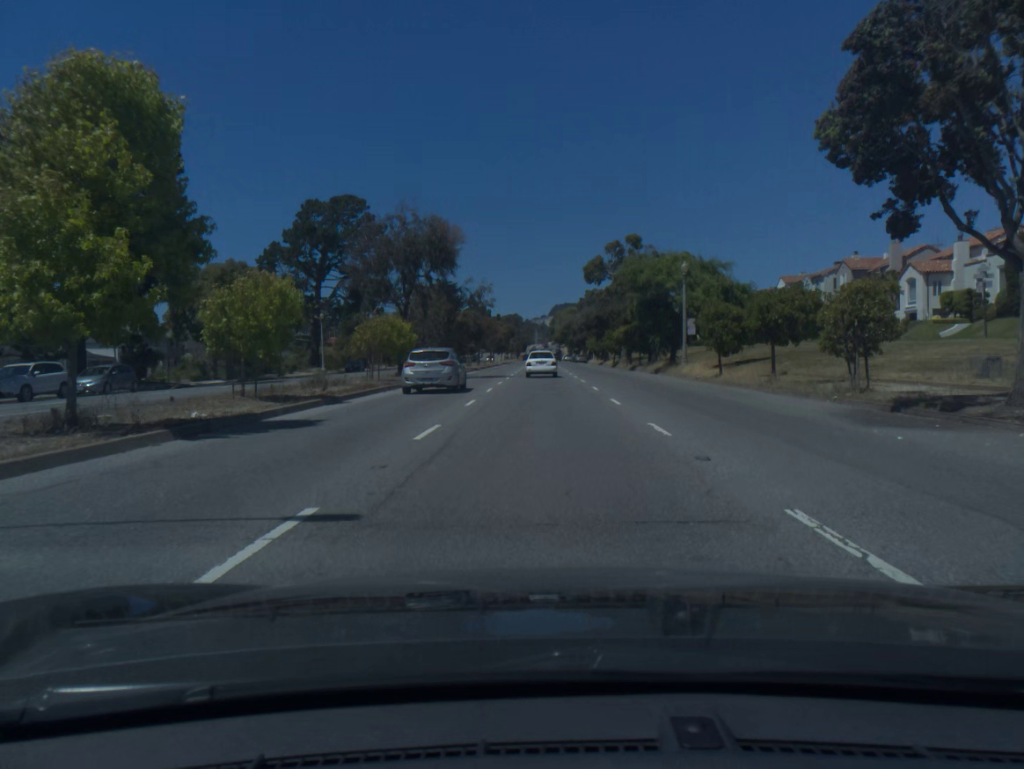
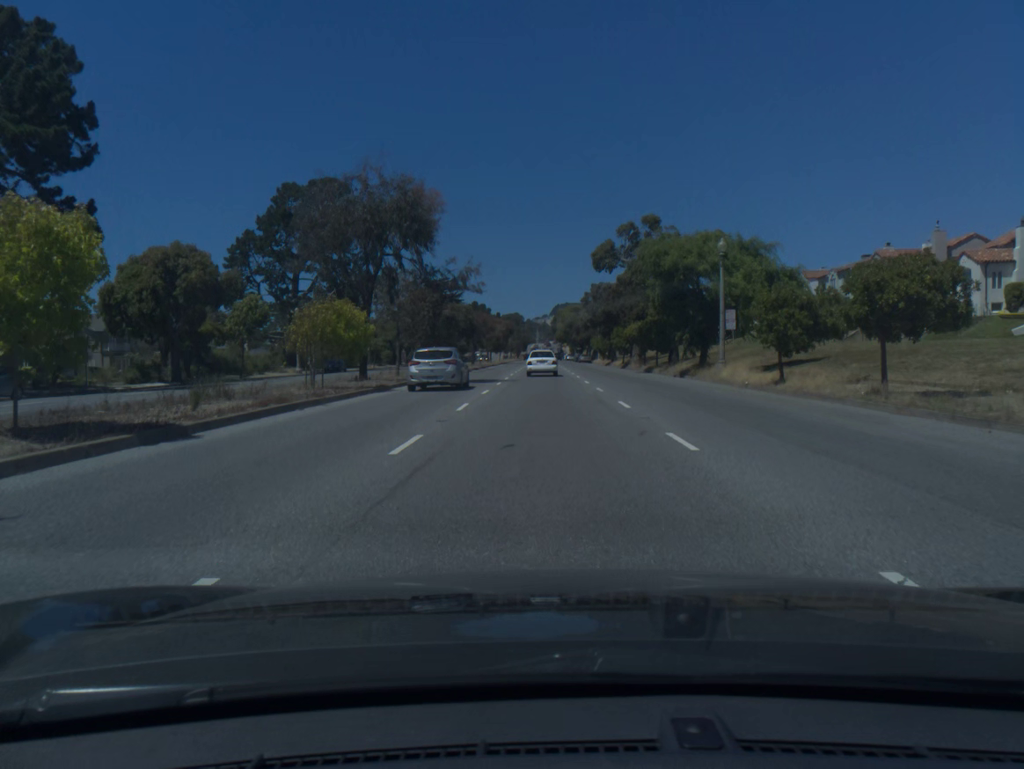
(0.0, +9.3) m; 0°
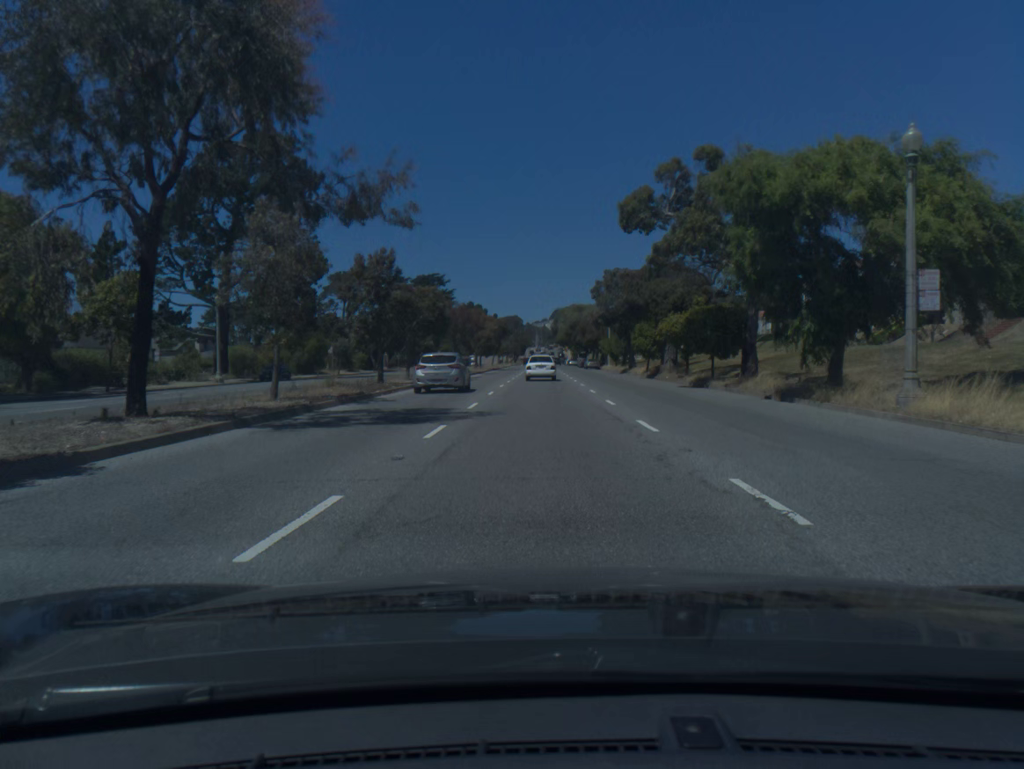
(0.0, +18.9) m; 0°
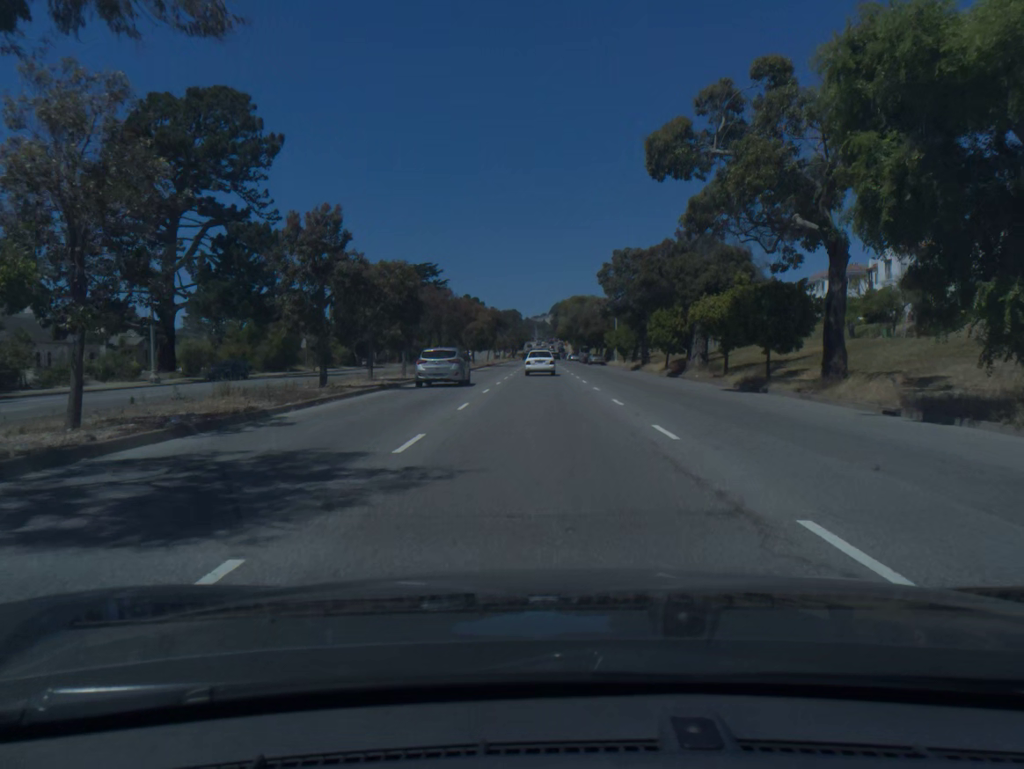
(0.0, +9.6) m; 0°
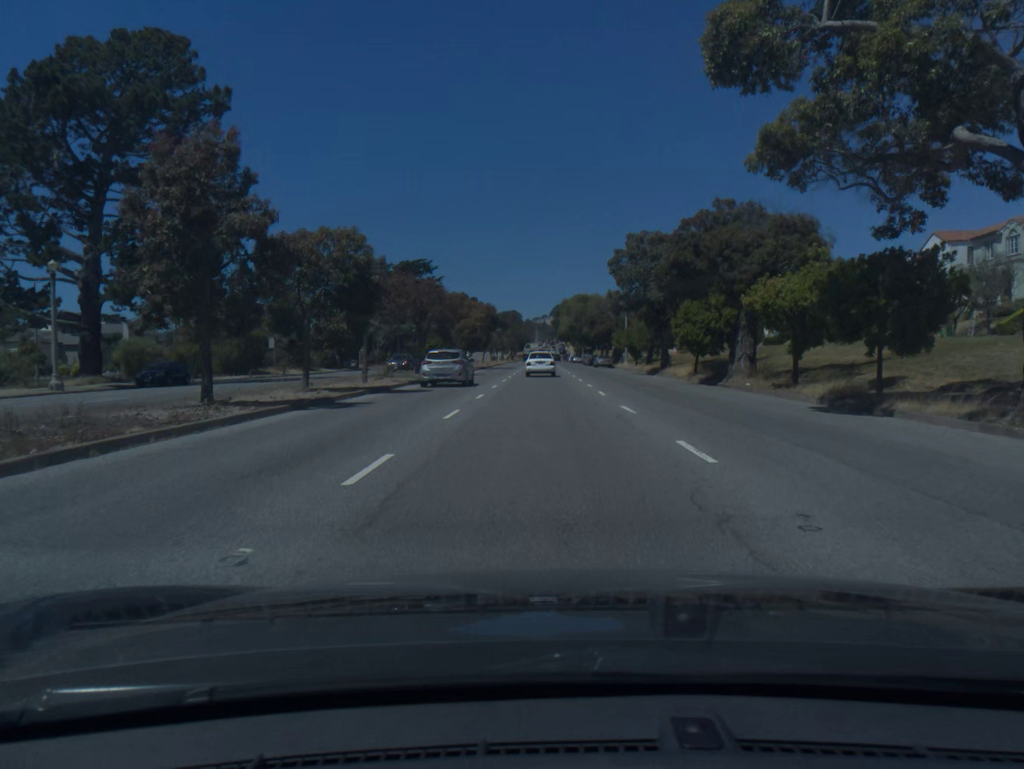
(0.0, +9.7) m; 0°
